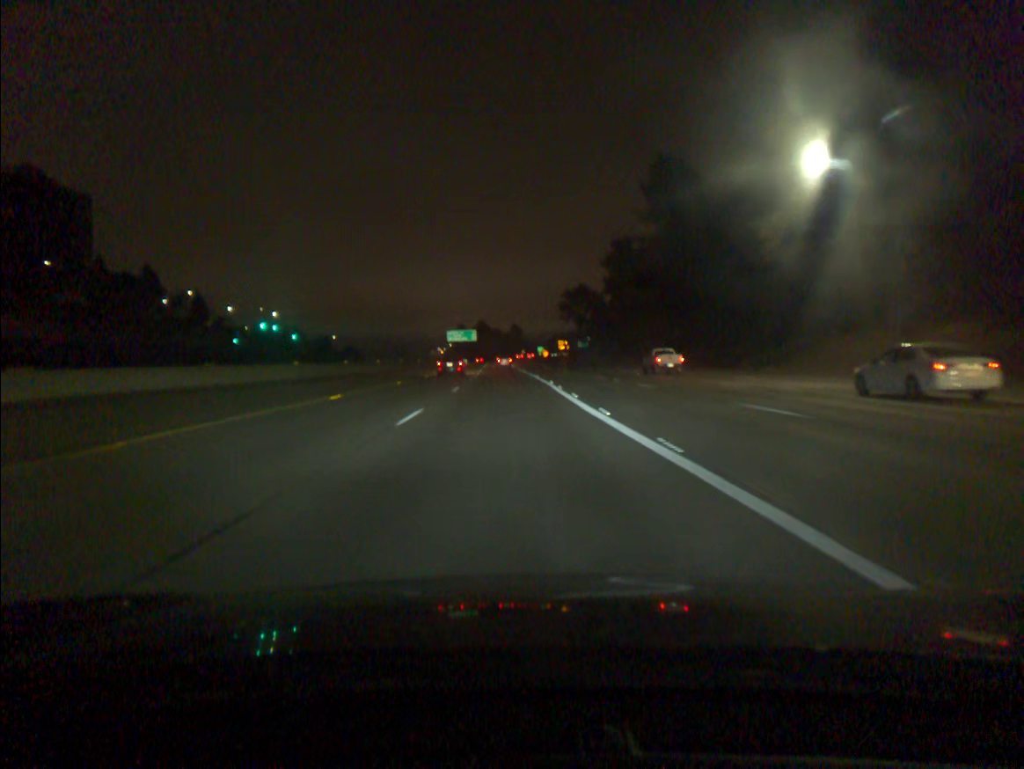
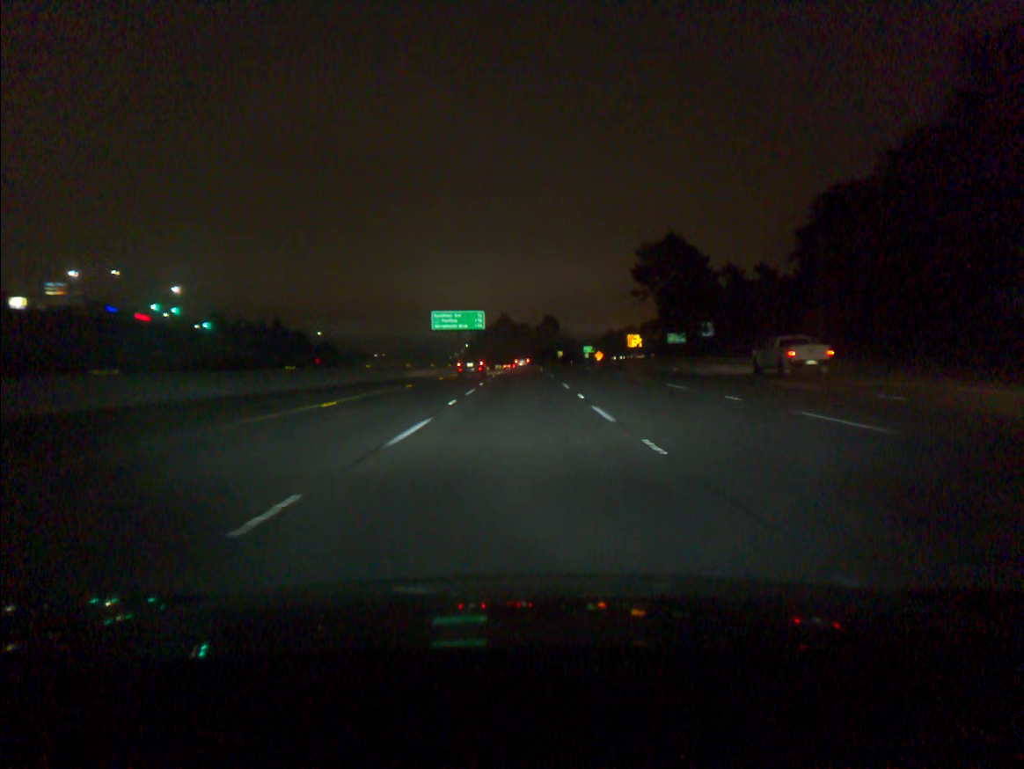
(-2.3, +91.3) m; -2°
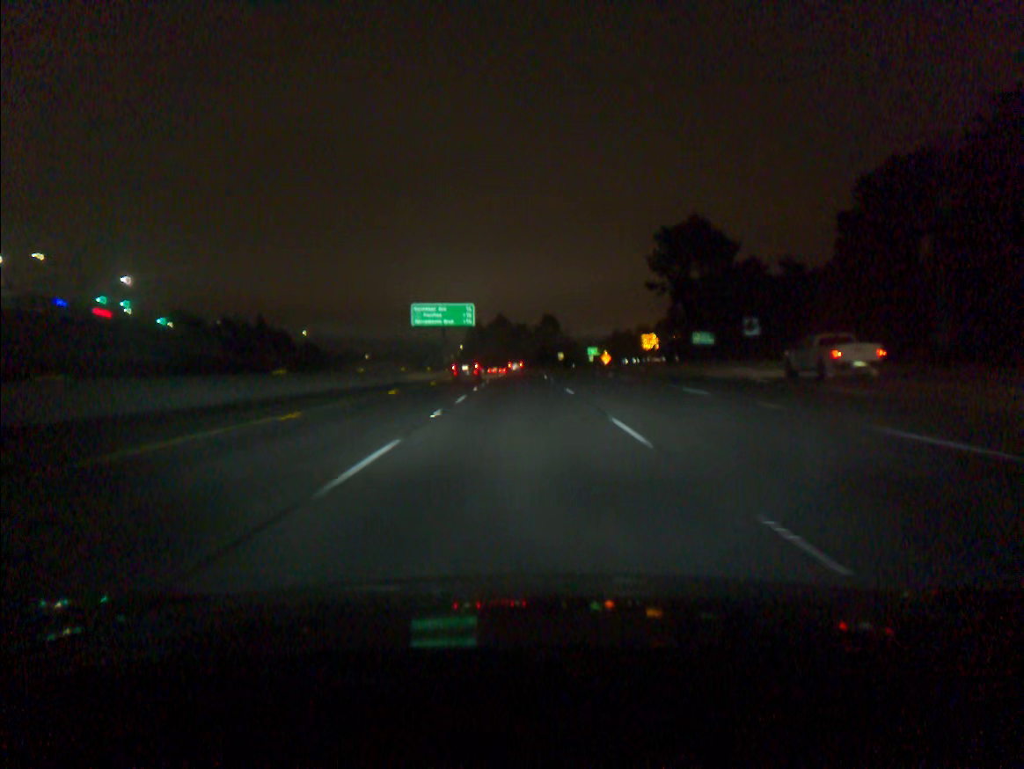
(0.0, +18.2) m; 0°
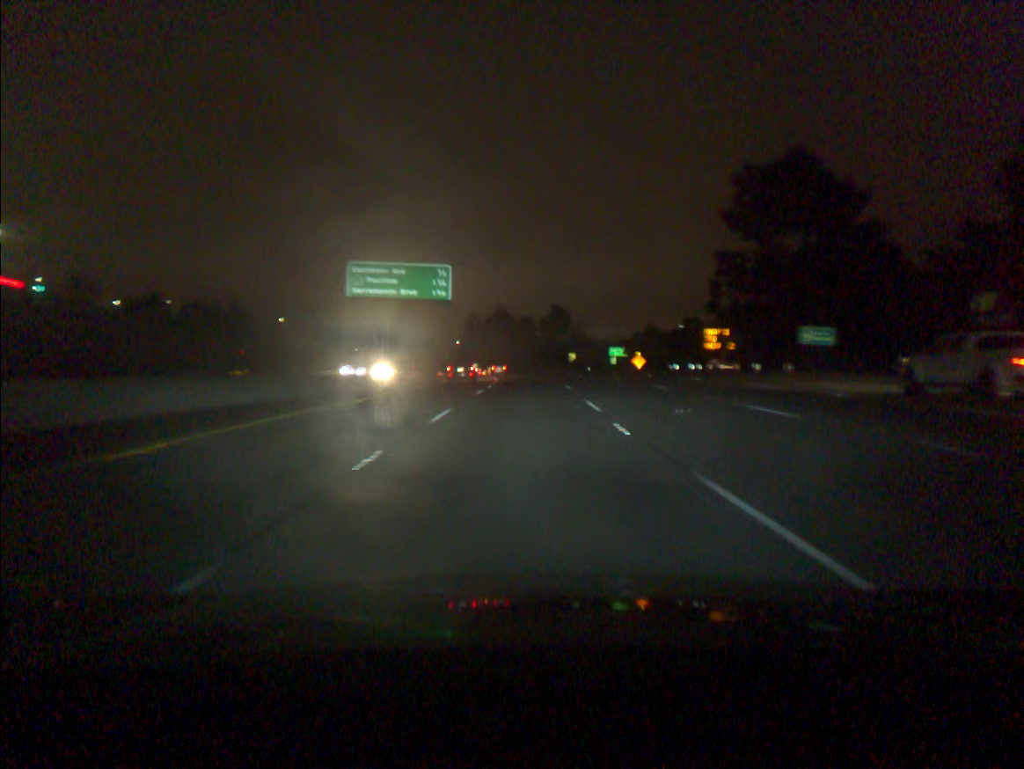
(0.0, +36.5) m; 0°
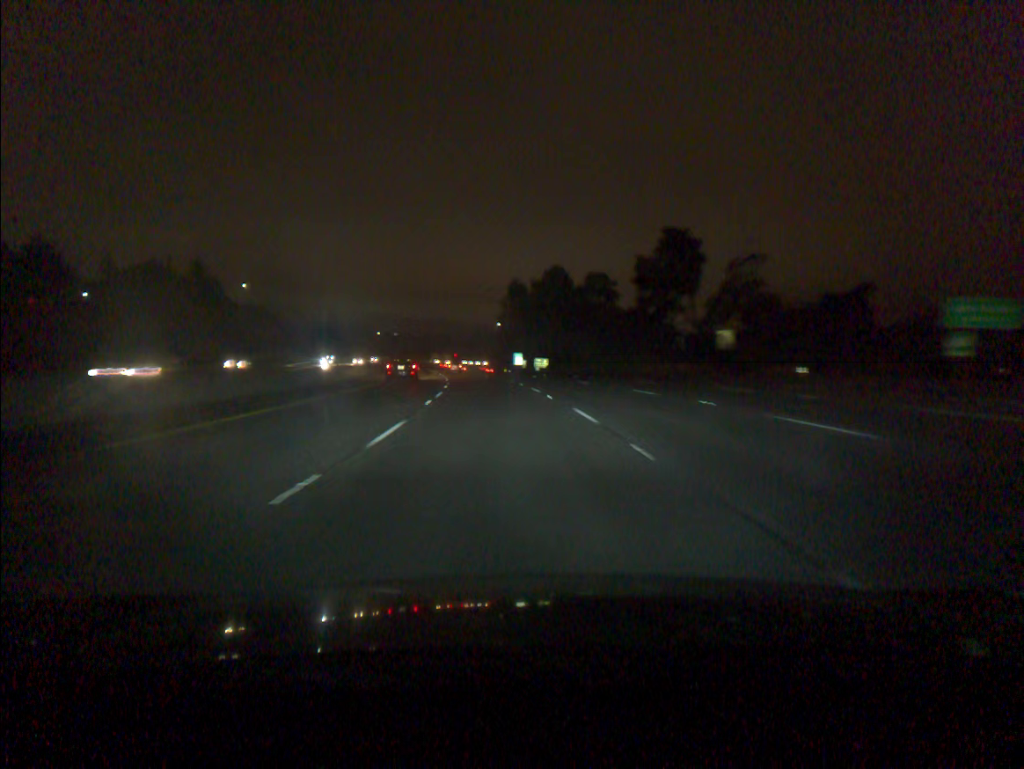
(-1.4, +91.4) m; -4°
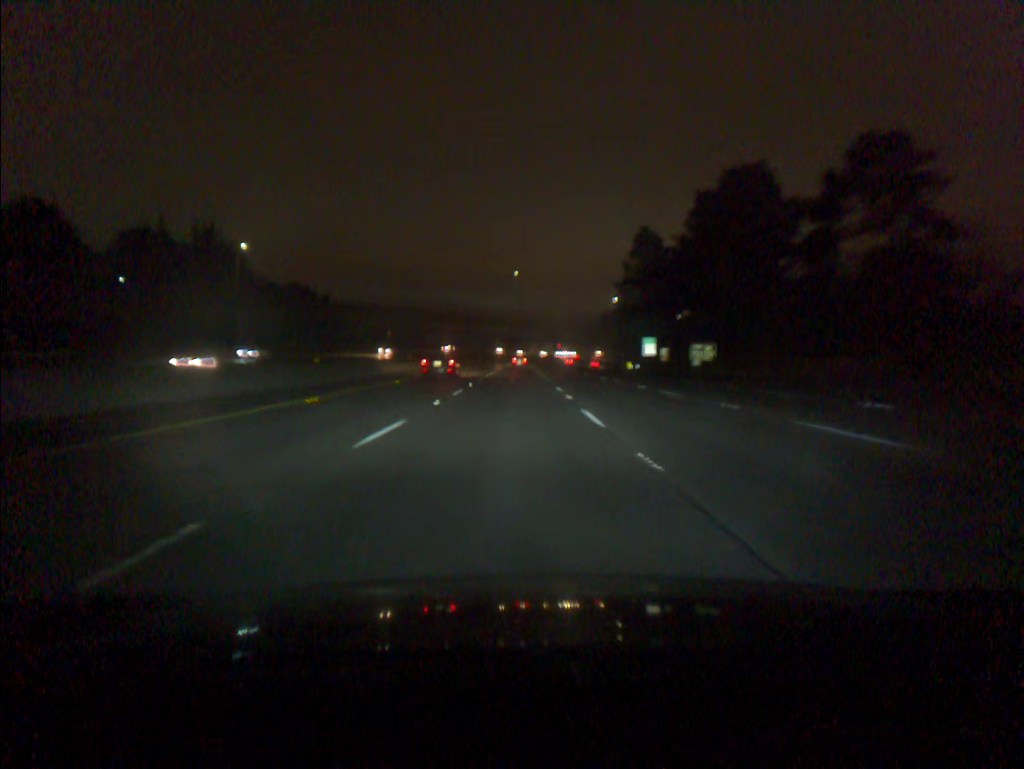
(-4.8, +73.5) m; -8°
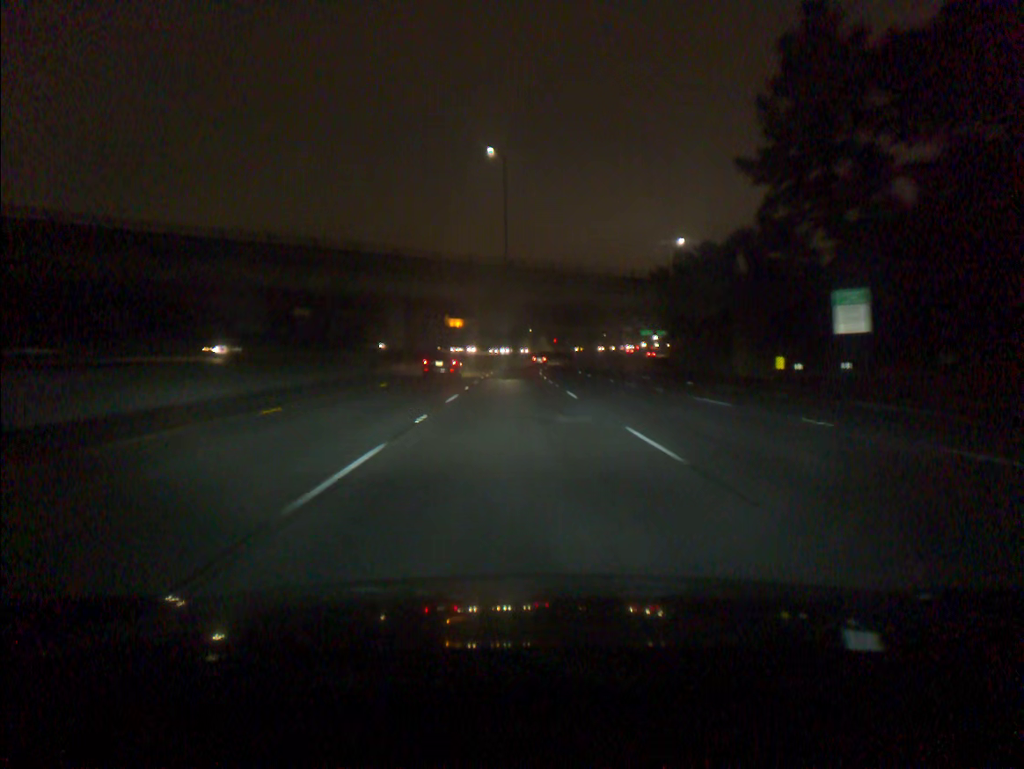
(-0.1, +92.2) m; +1°
